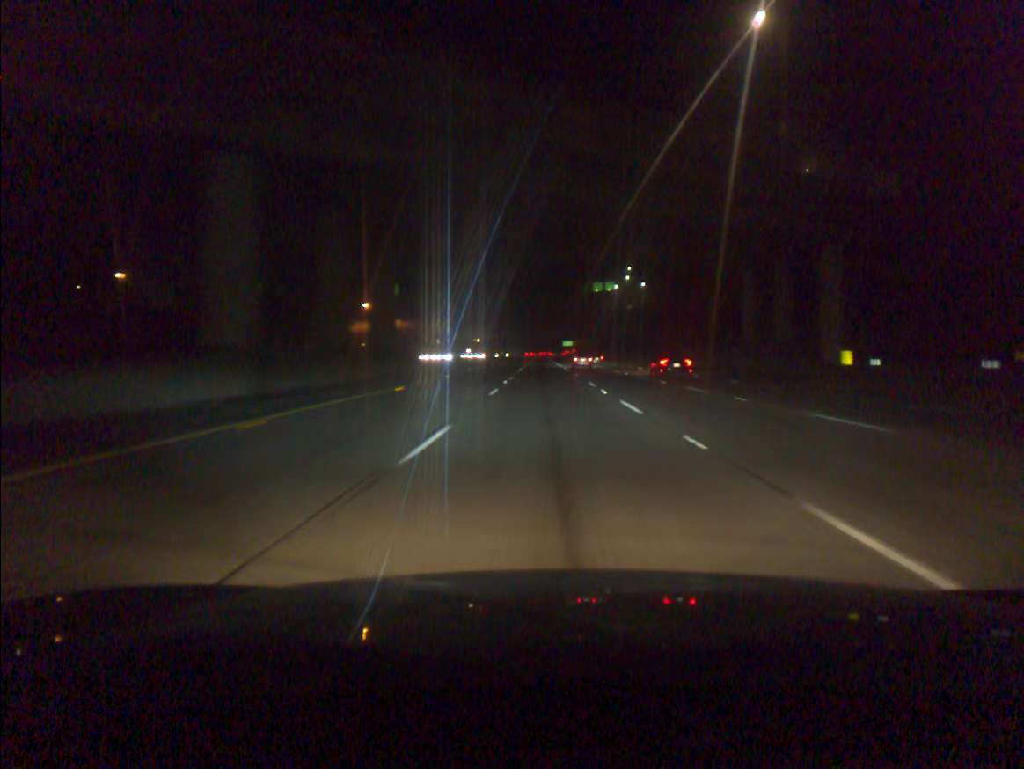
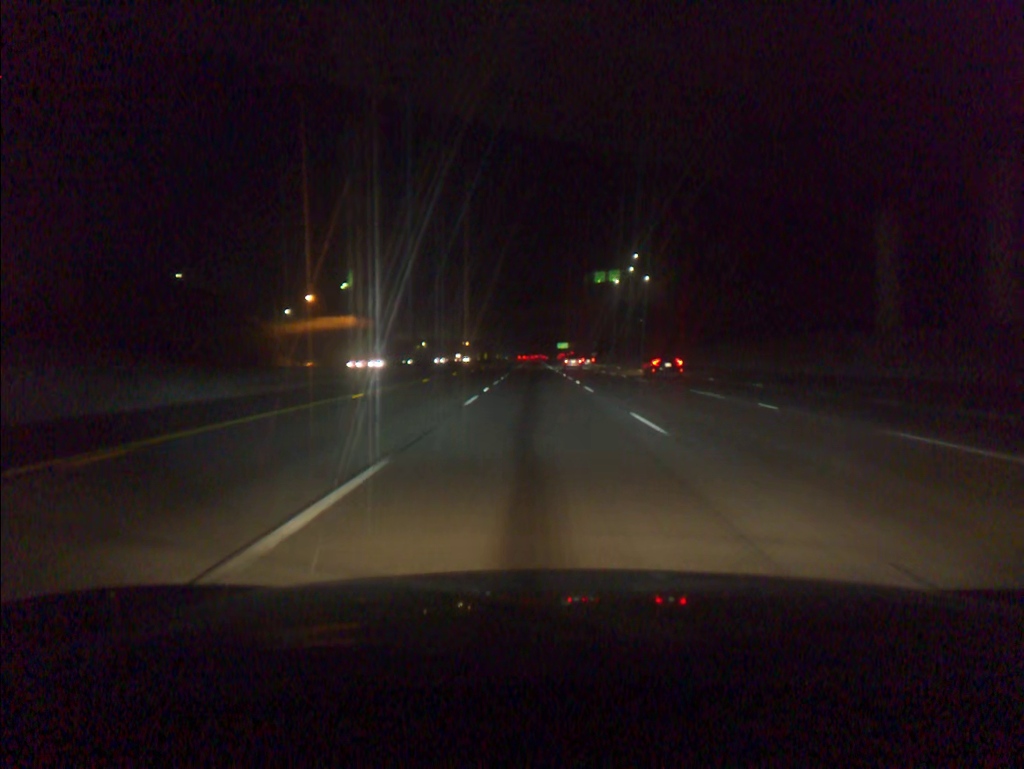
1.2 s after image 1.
(+0.2, +33.6) m; +1°
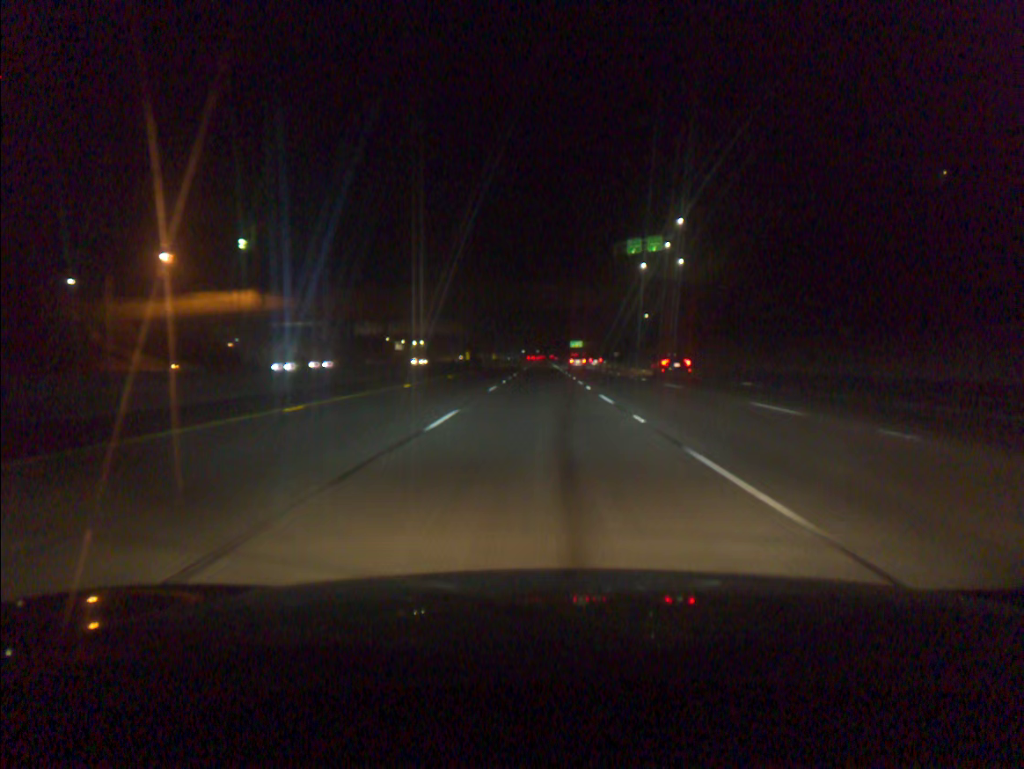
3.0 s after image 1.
(-0.3, +50.3) m; -1°
